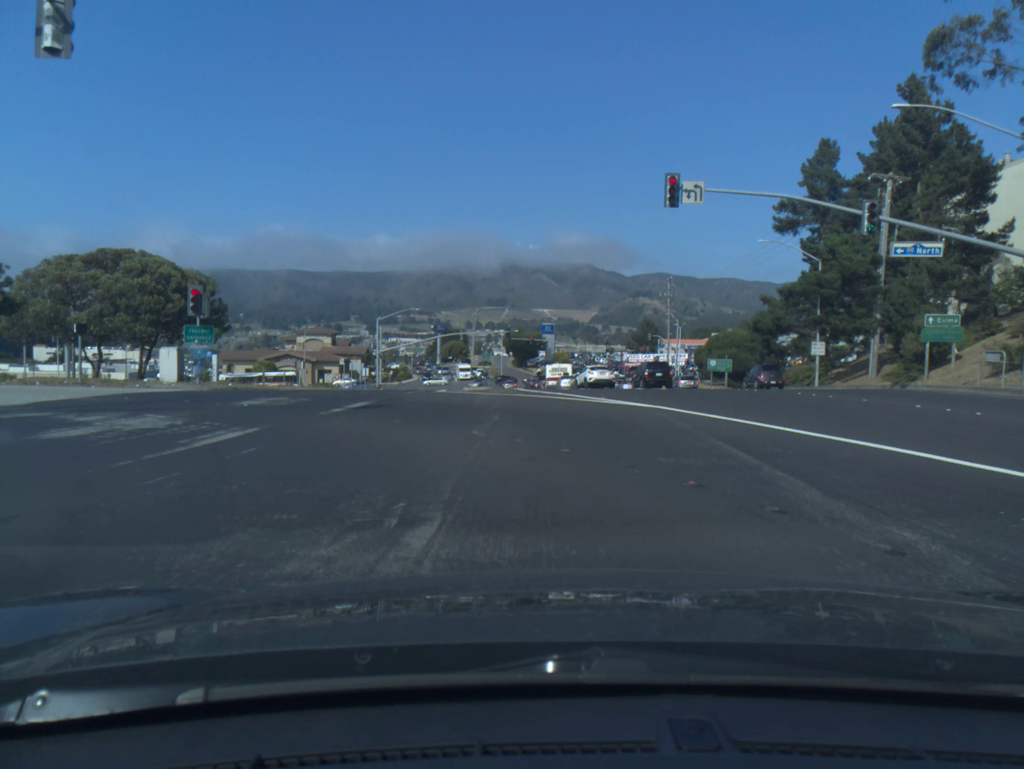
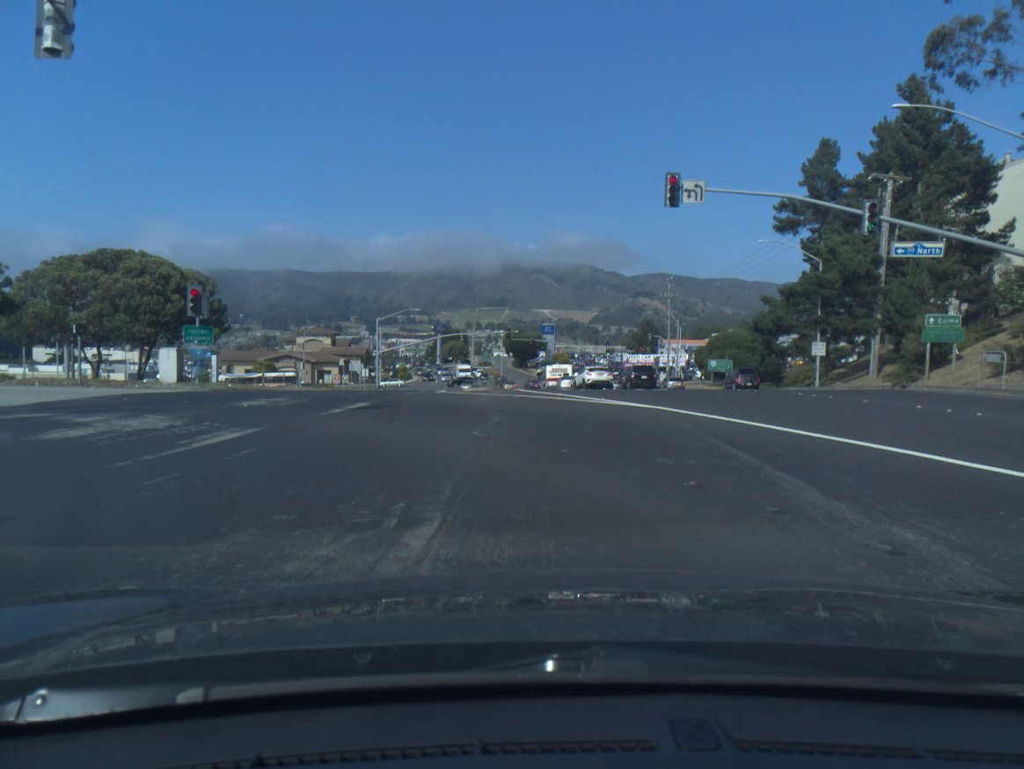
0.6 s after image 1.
(0.0, 0.0) m; 0°
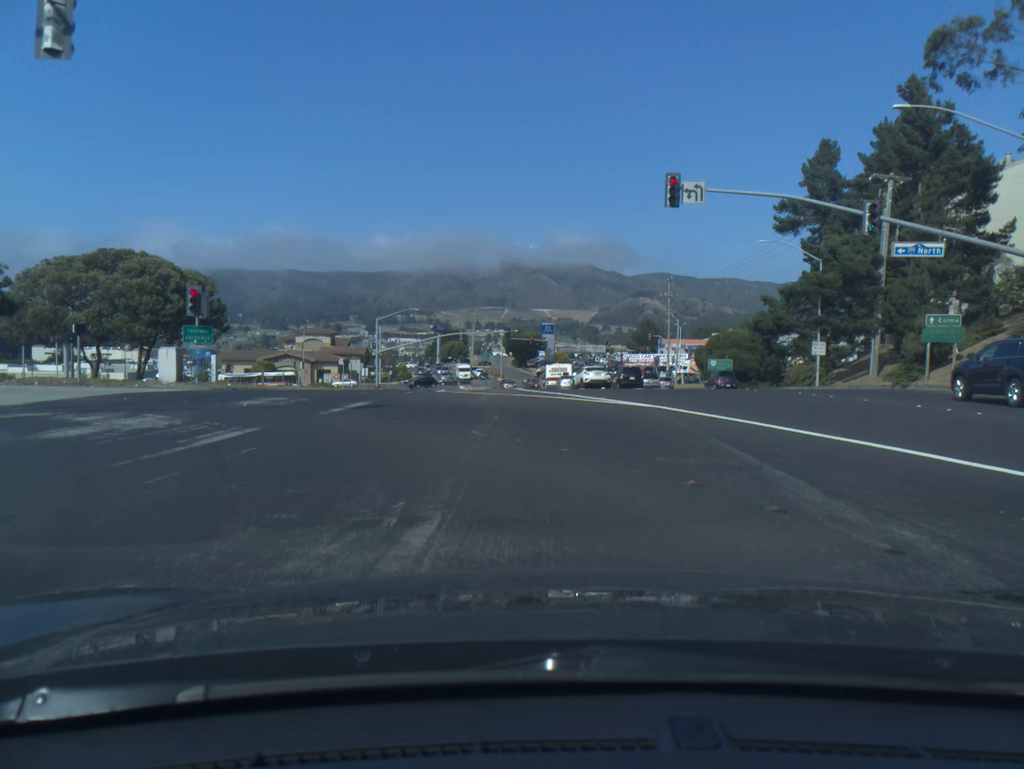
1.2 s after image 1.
(0.0, 0.0) m; 0°
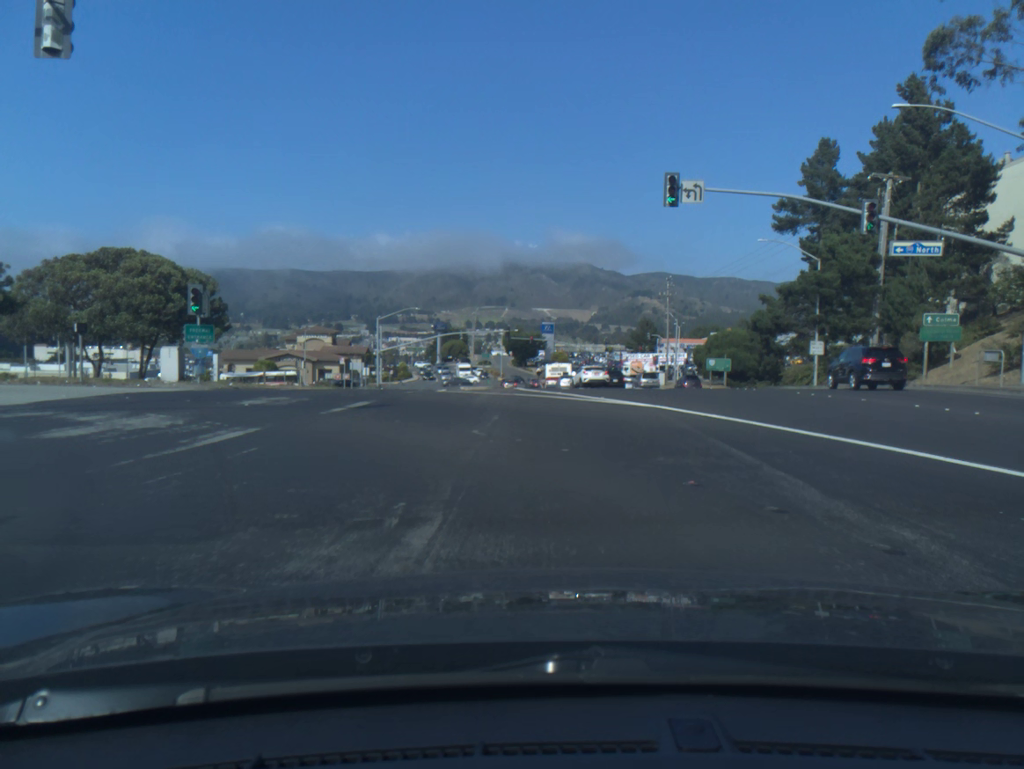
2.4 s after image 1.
(0.0, 0.0) m; 0°
